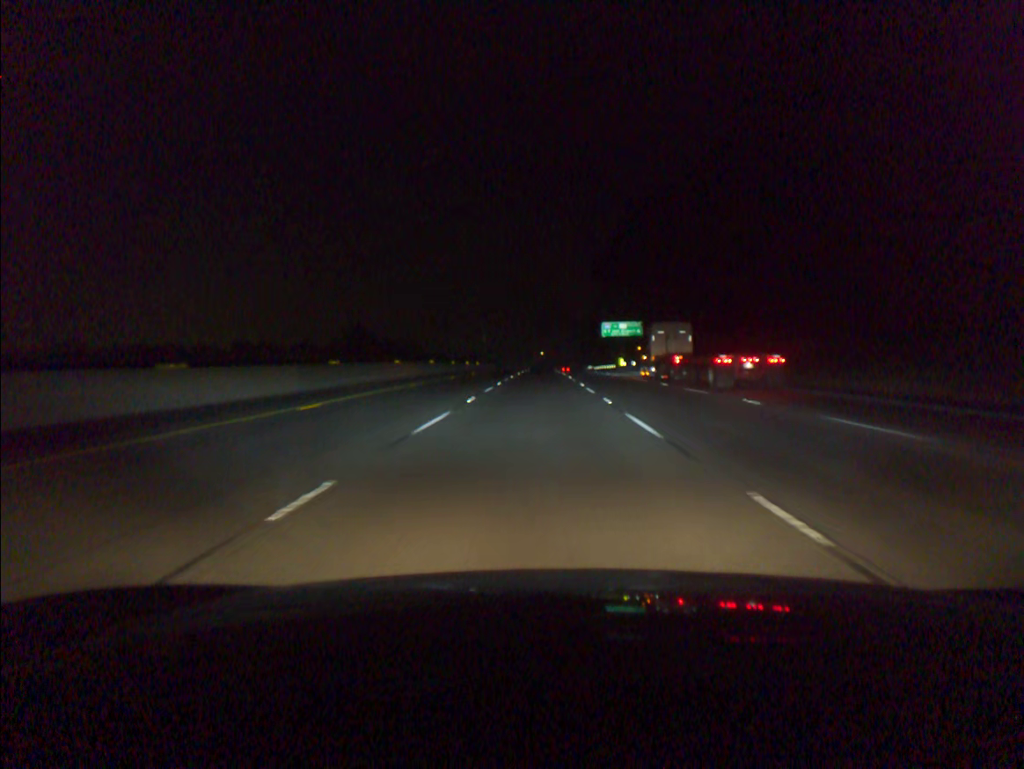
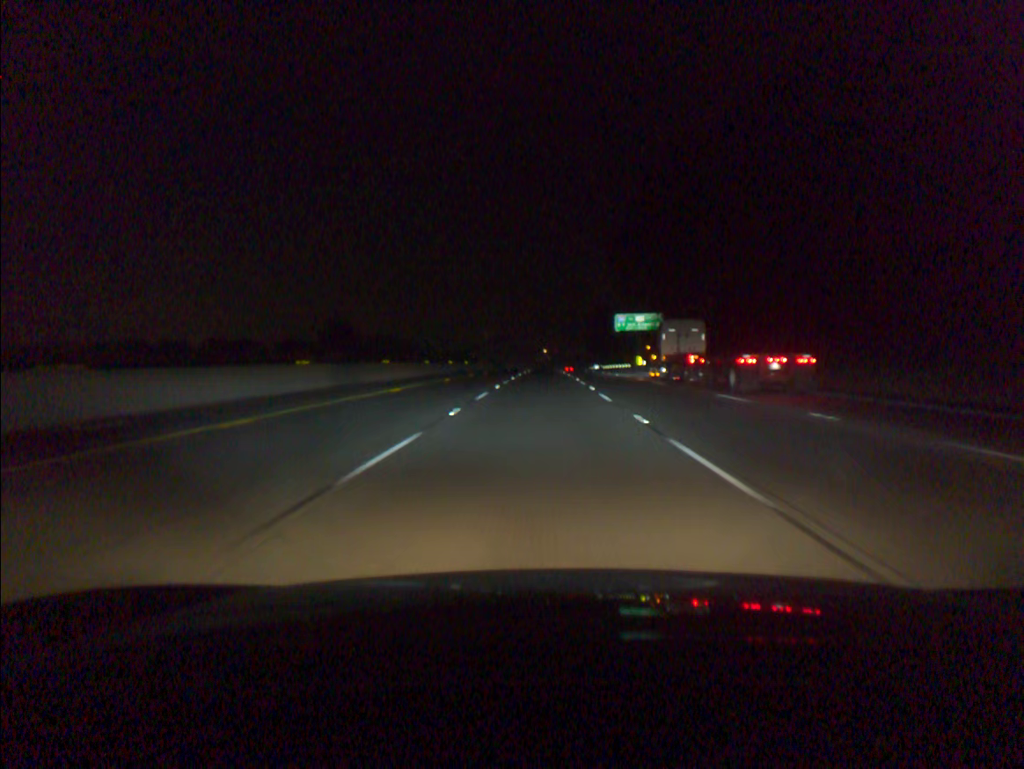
(0.0, +19.3) m; 0°
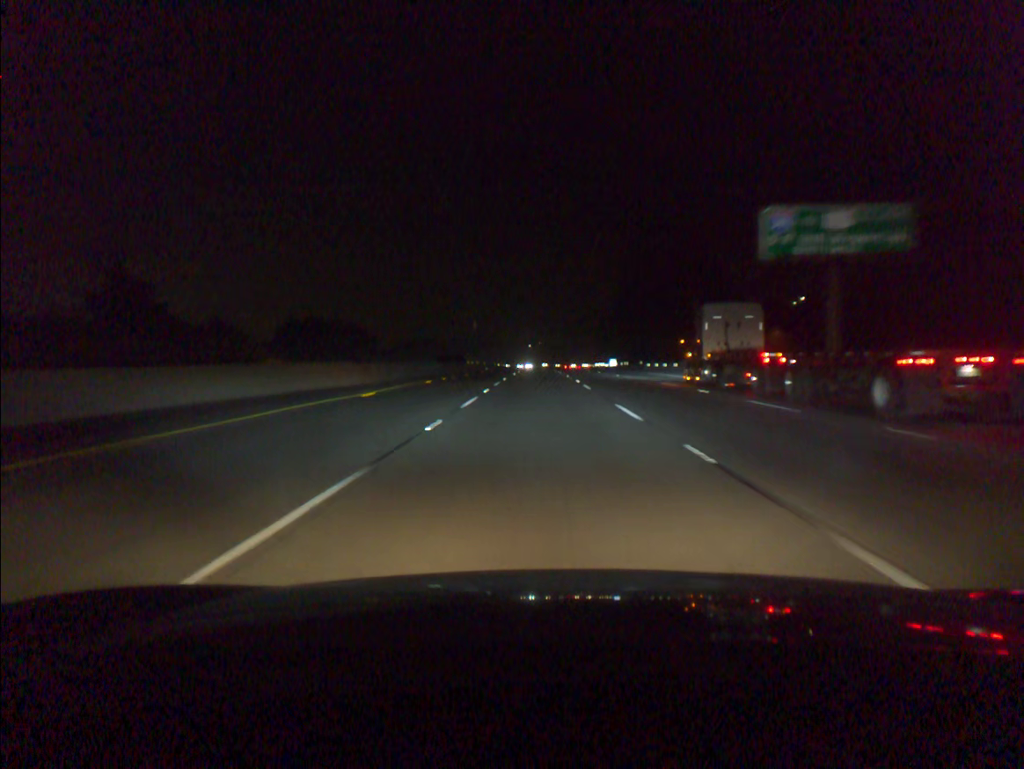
(+0.2, +77.1) m; 0°
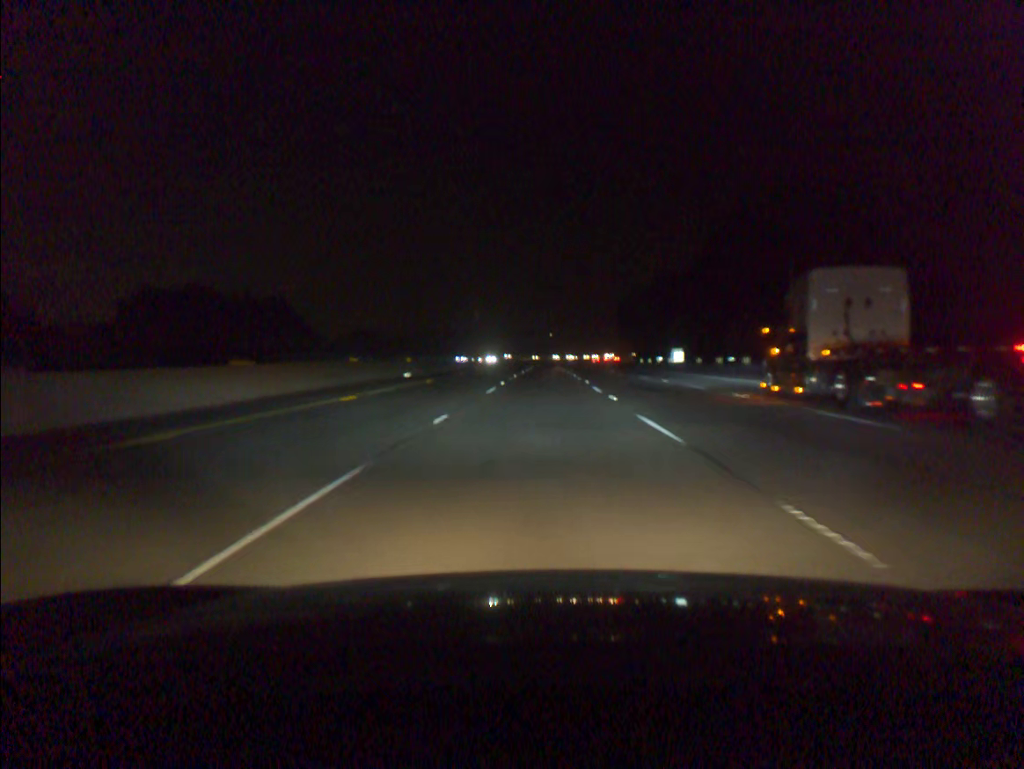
(-0.2, +76.8) m; 0°
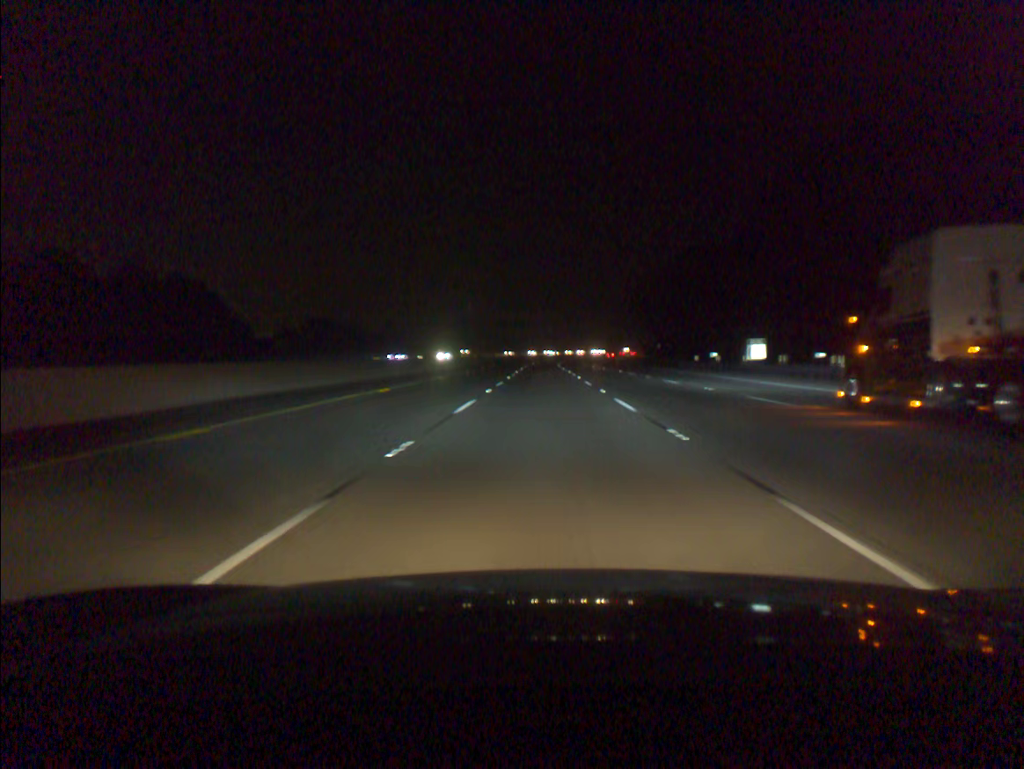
(+0.1, +38.4) m; 0°
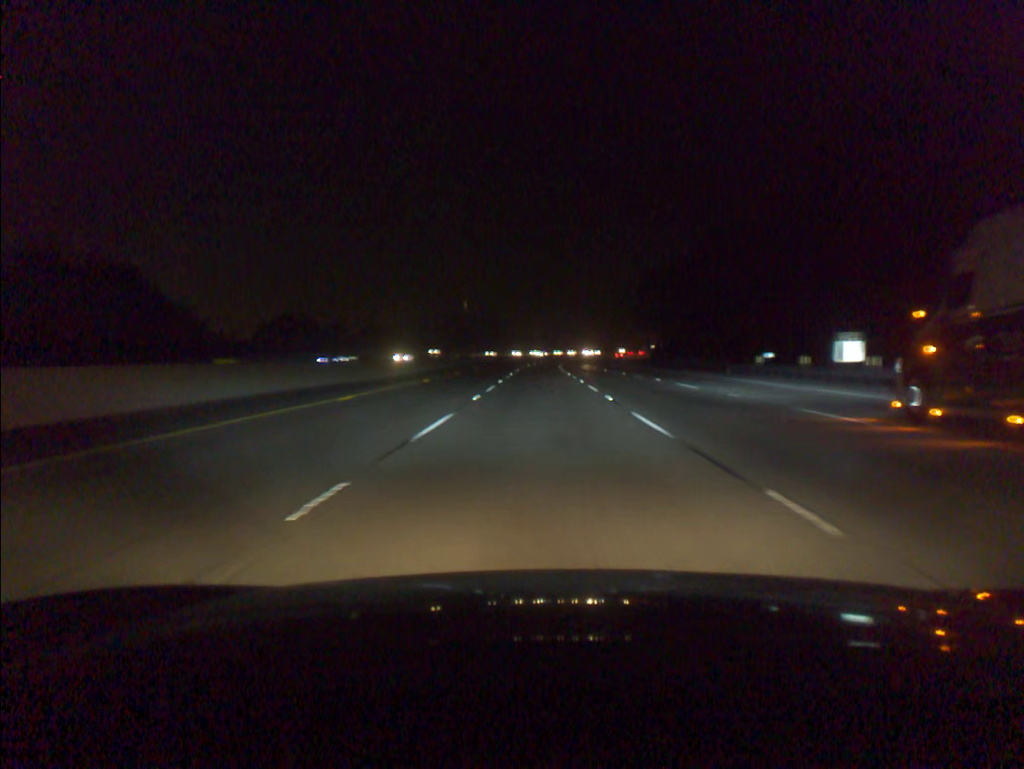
(0.0, +19.2) m; 0°
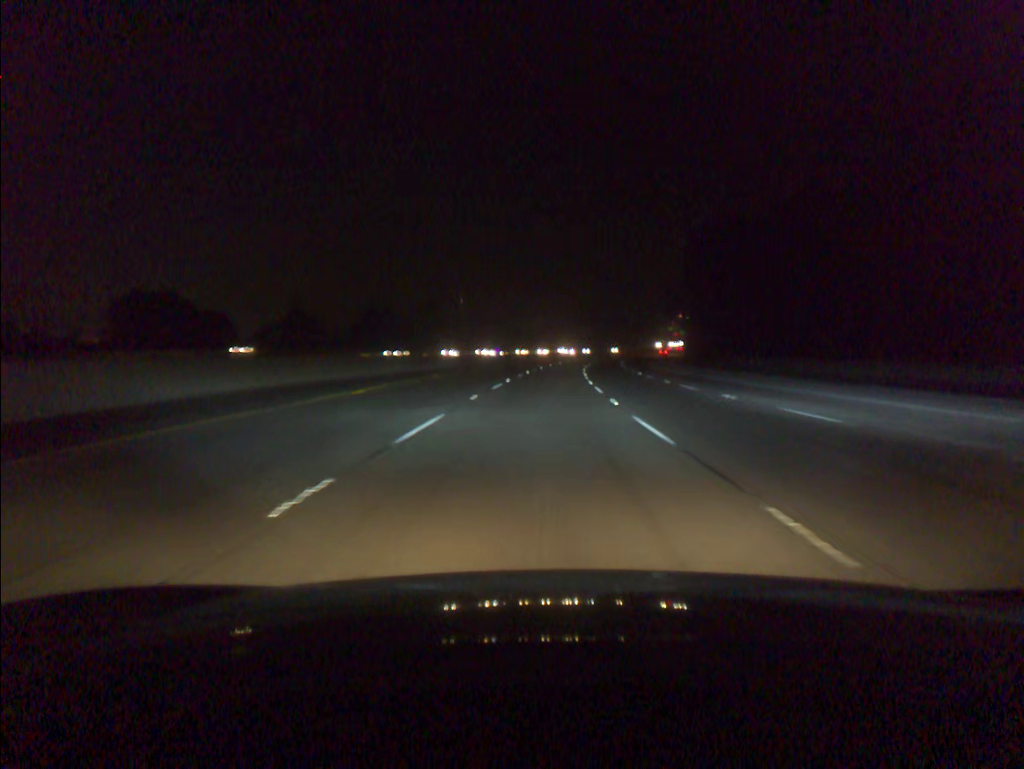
(0.0, +57.8) m; 0°
